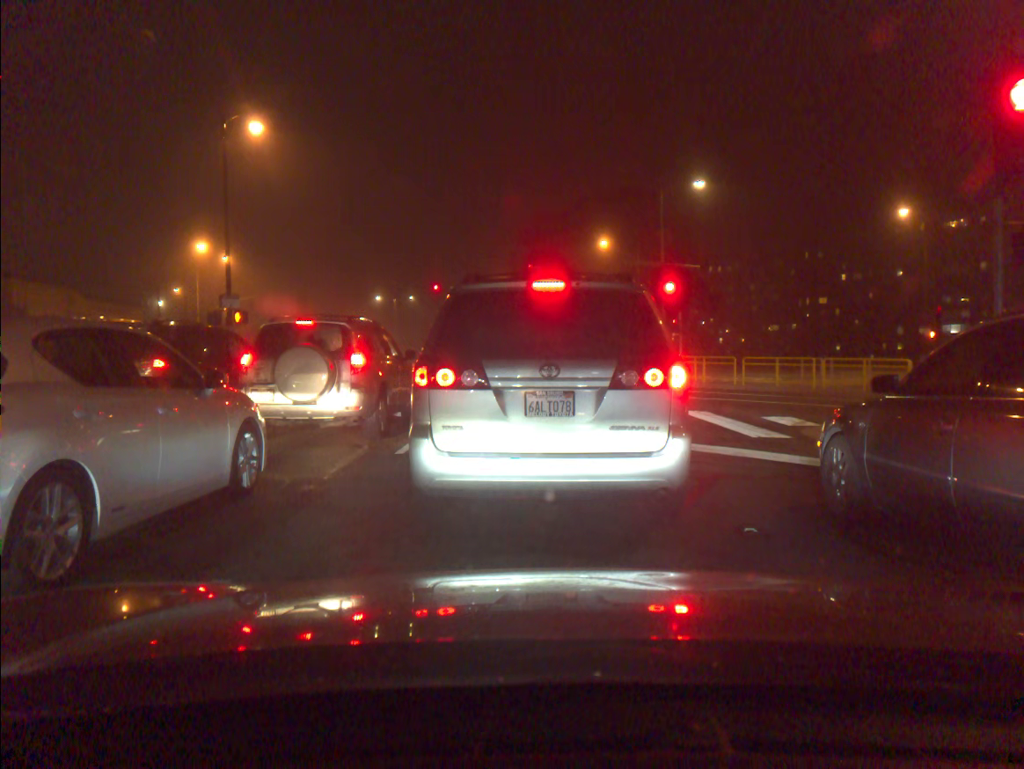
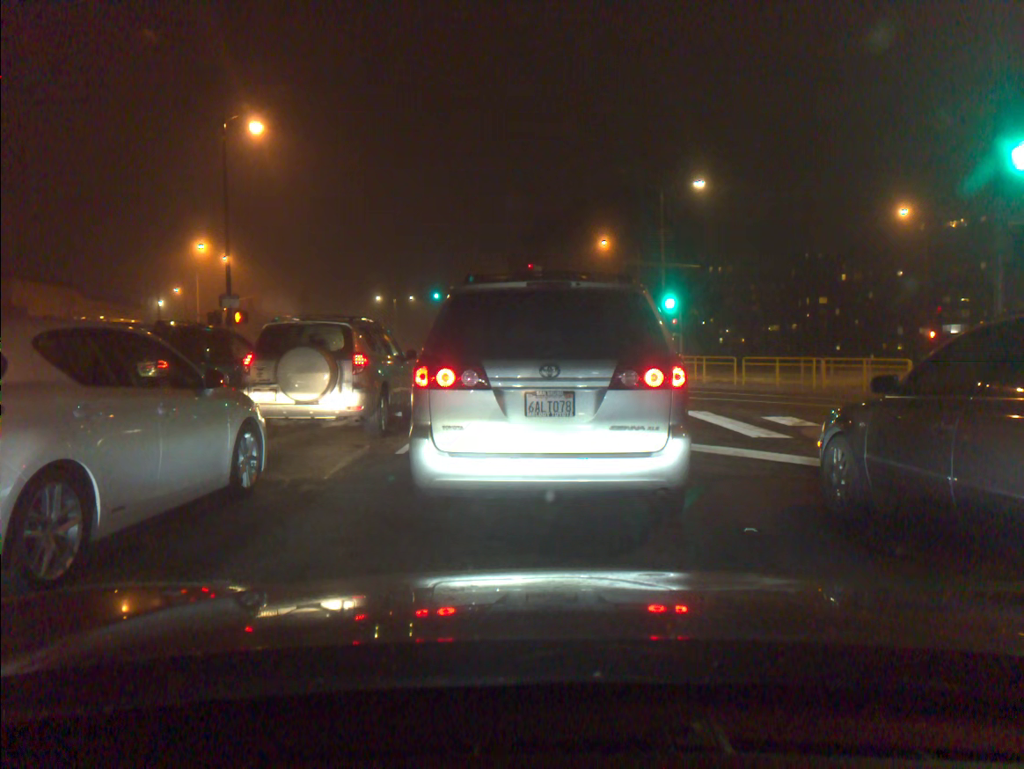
(0.0, 0.0) m; 0°
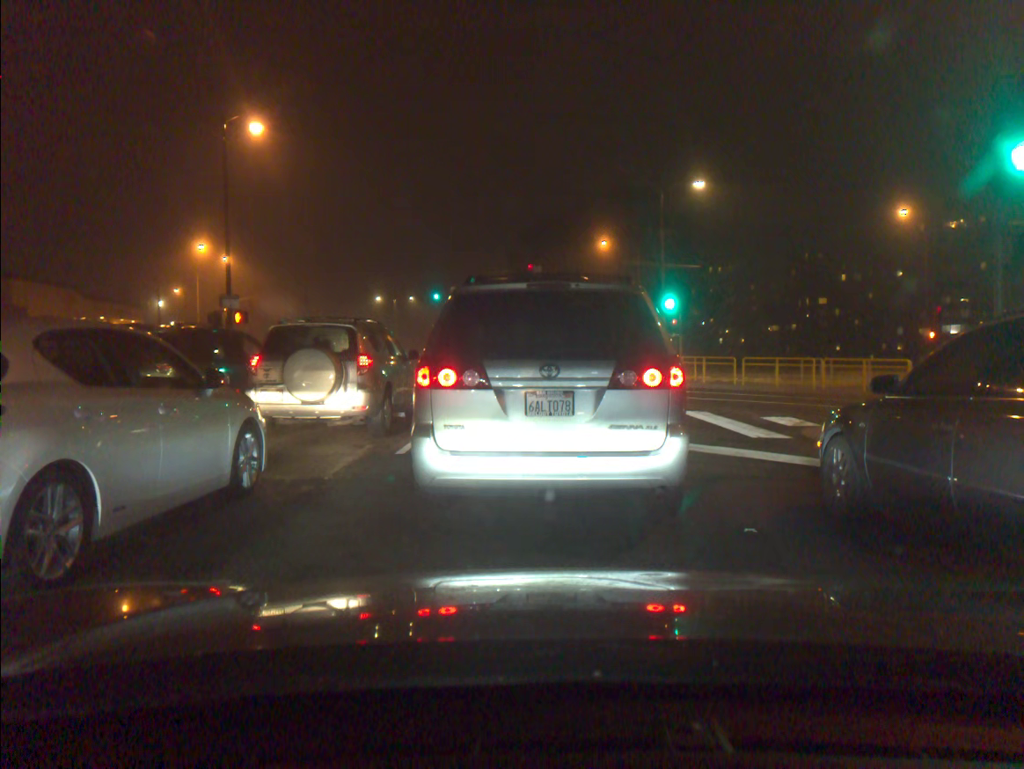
(0.0, 0.0) m; 0°
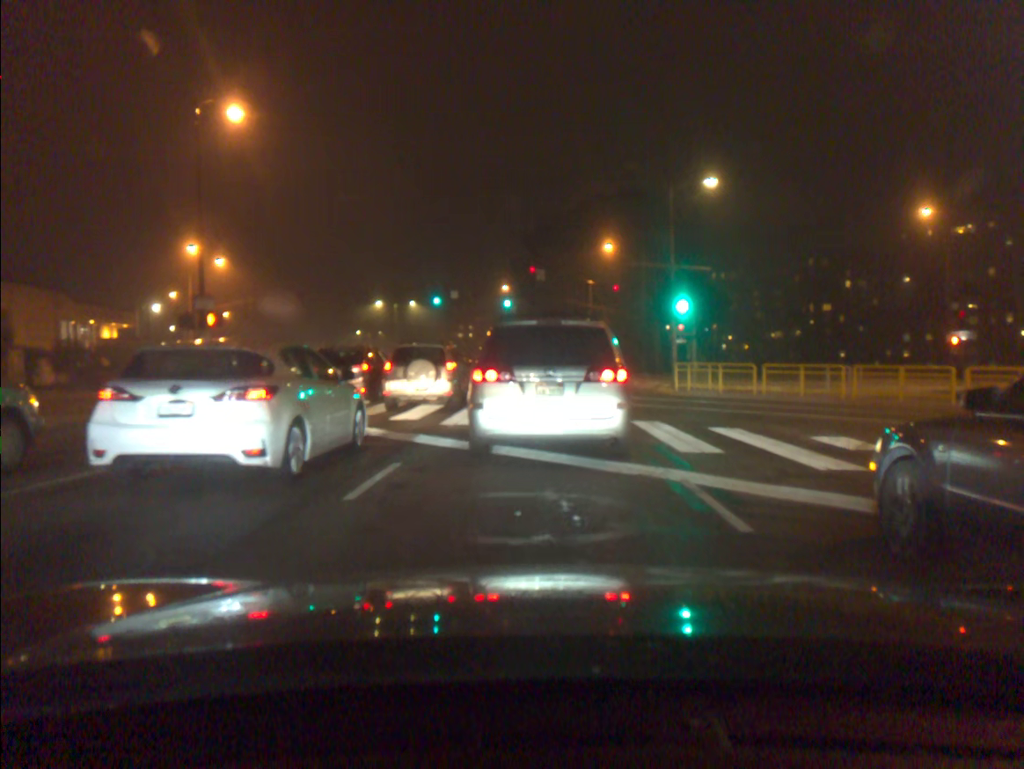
(-0.1, +2.6) m; 0°
